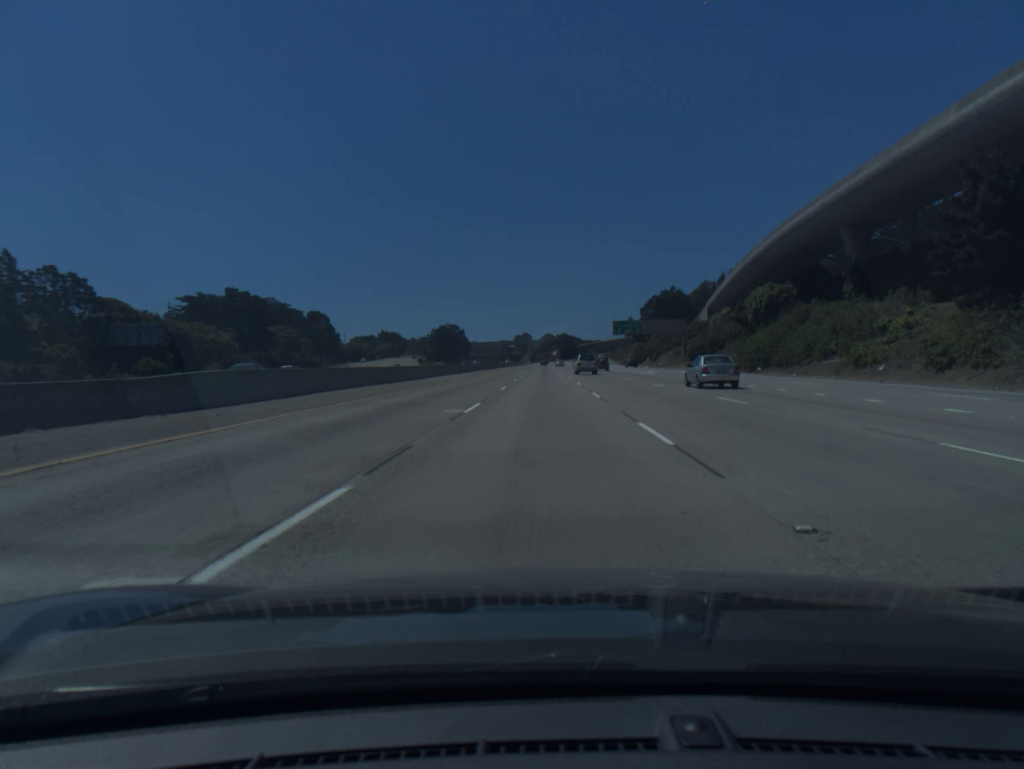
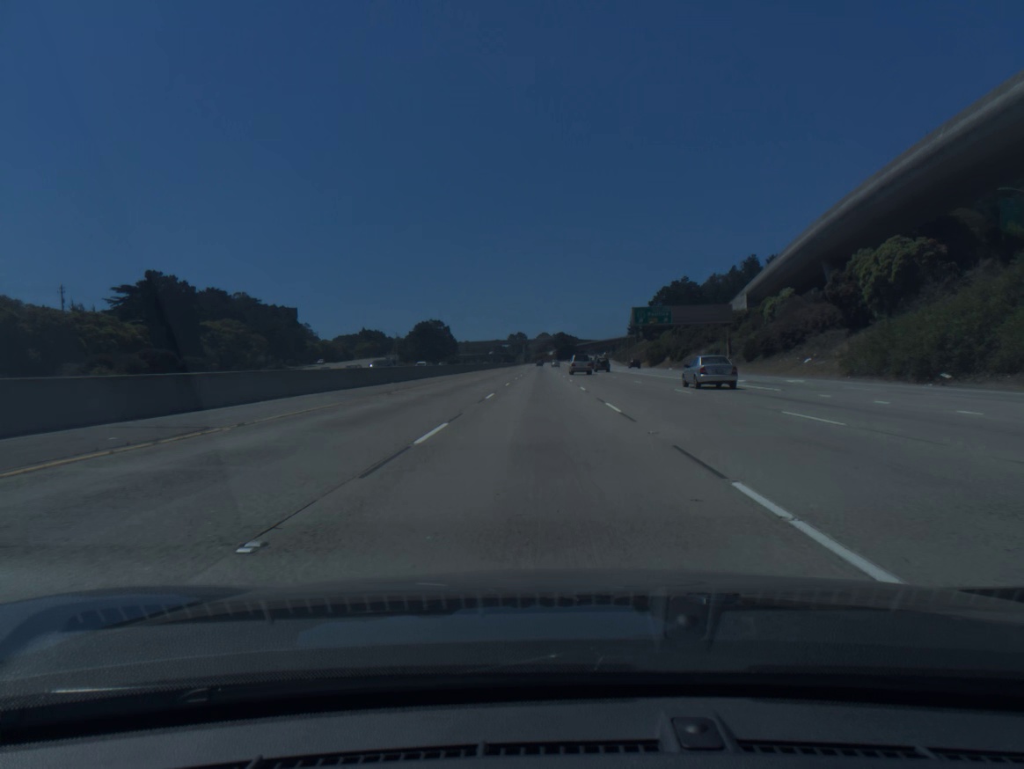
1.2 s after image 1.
(+0.1, +36.5) m; 0°
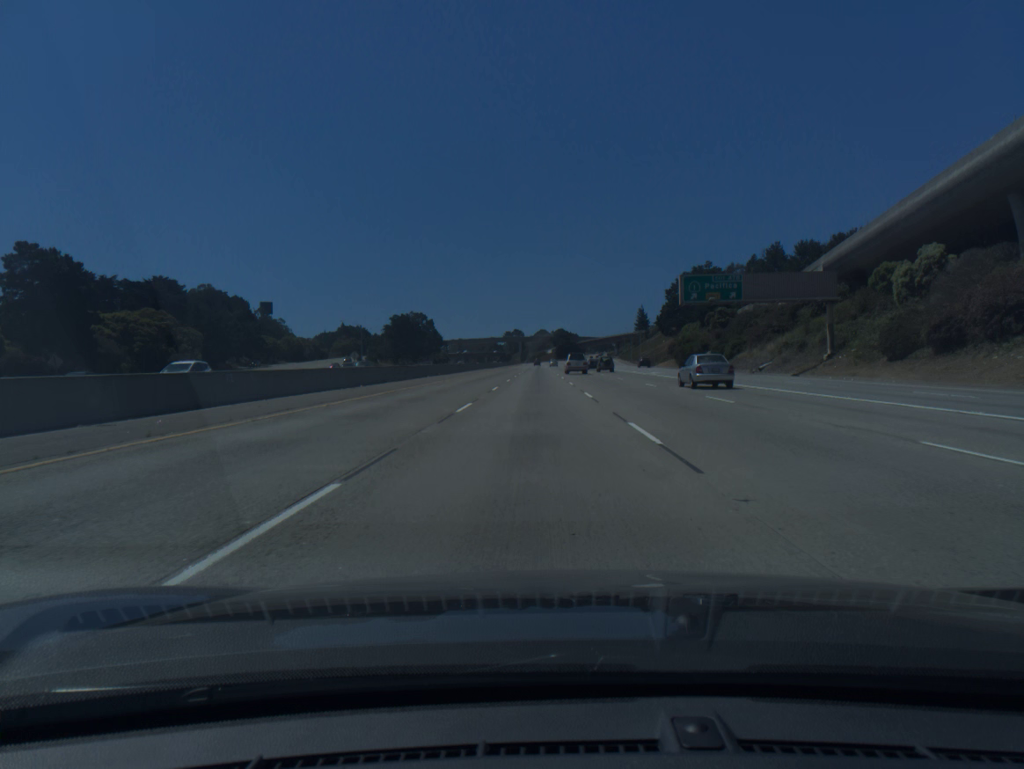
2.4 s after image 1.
(+0.1, +36.5) m; 0°
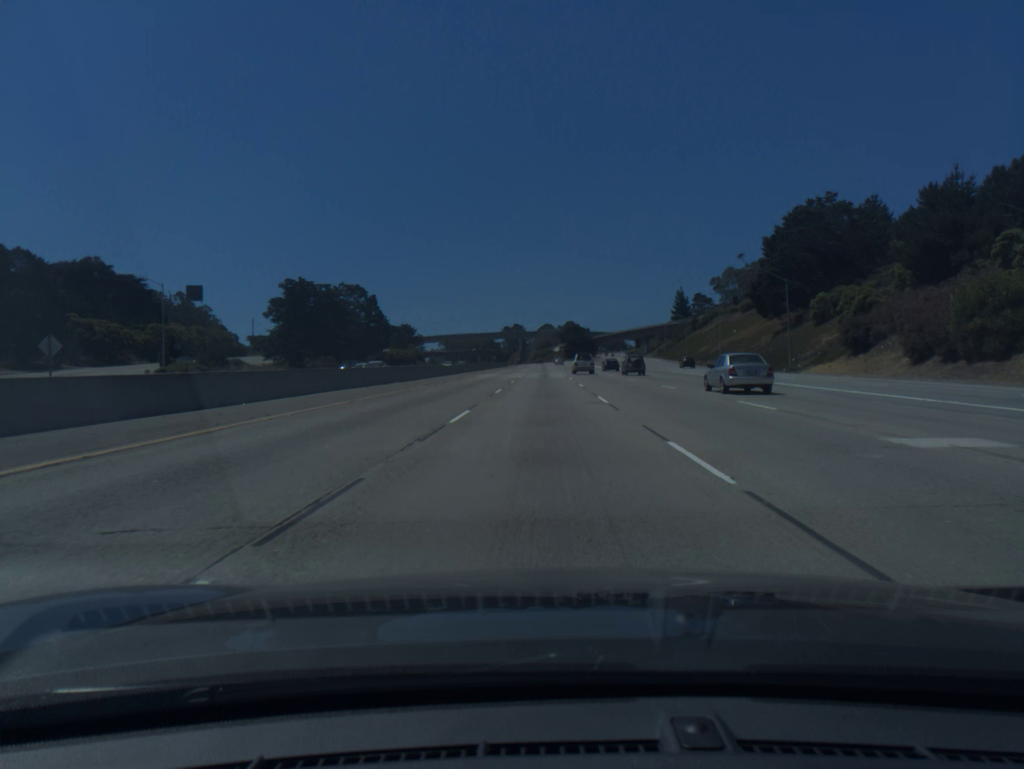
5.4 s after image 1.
(-0.5, +91.2) m; 0°
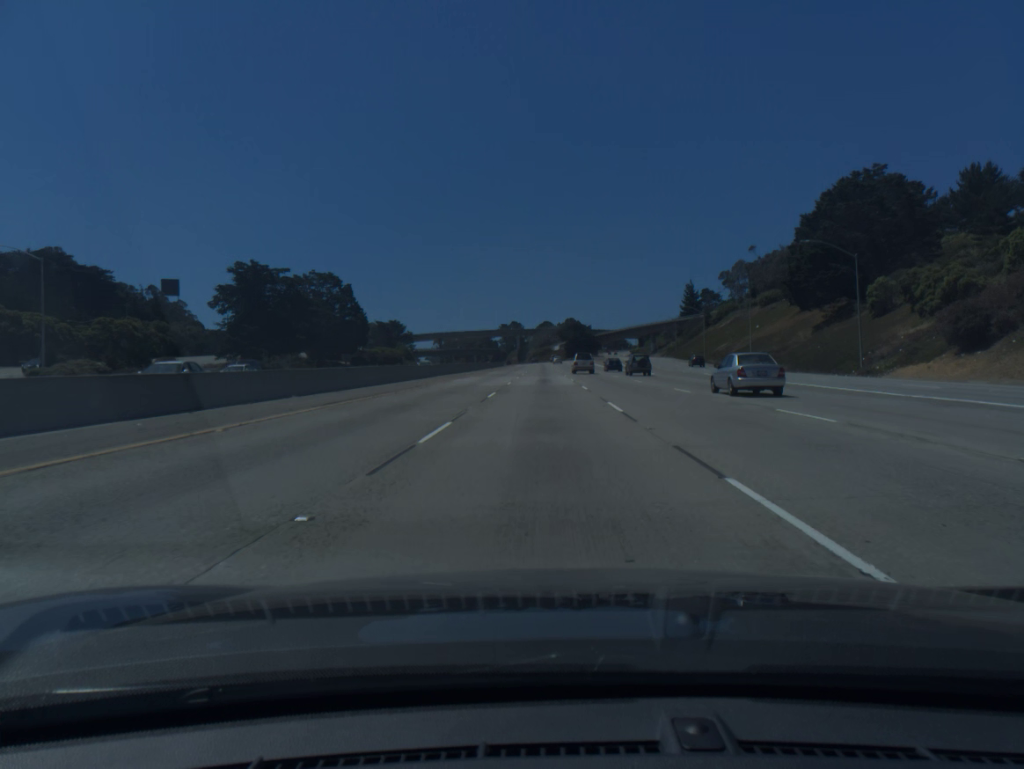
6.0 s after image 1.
(0.0, +18.3) m; 0°
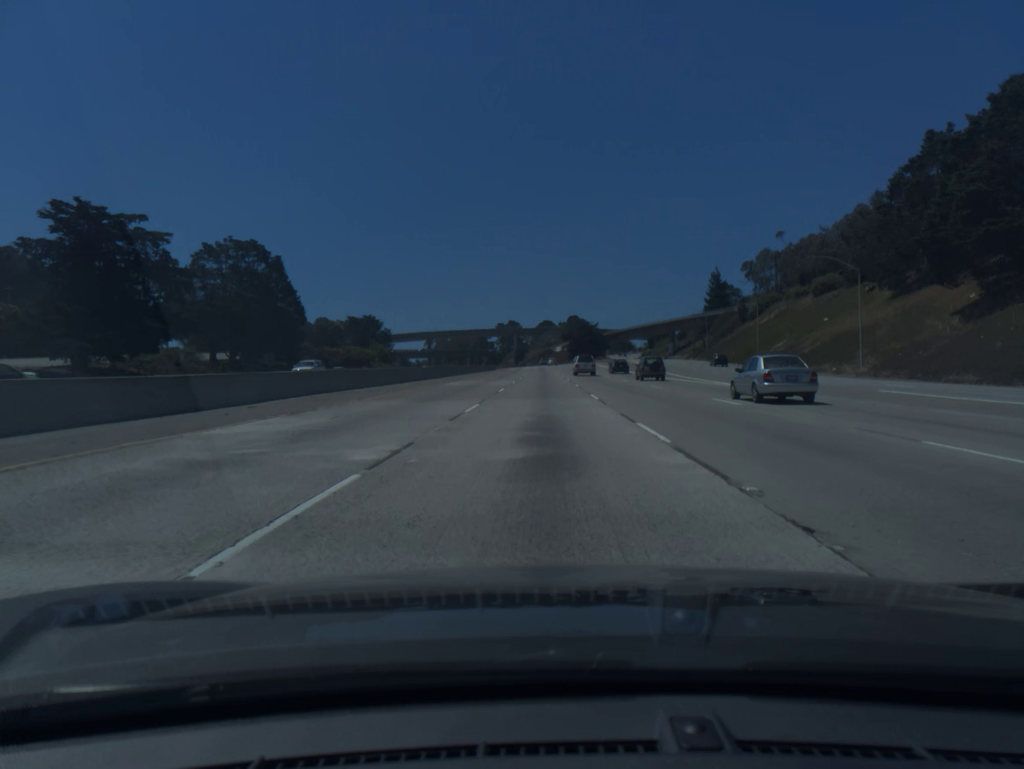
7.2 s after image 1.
(+0.1, +36.5) m; 0°
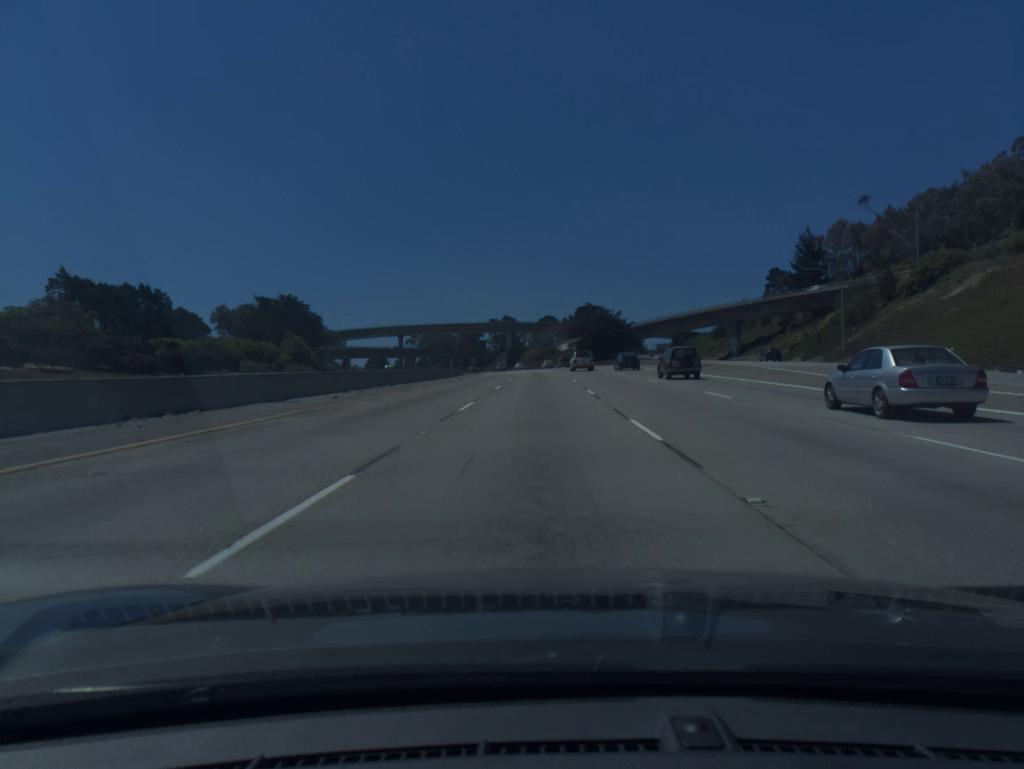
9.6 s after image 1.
(0.0, +73.0) m; 0°
